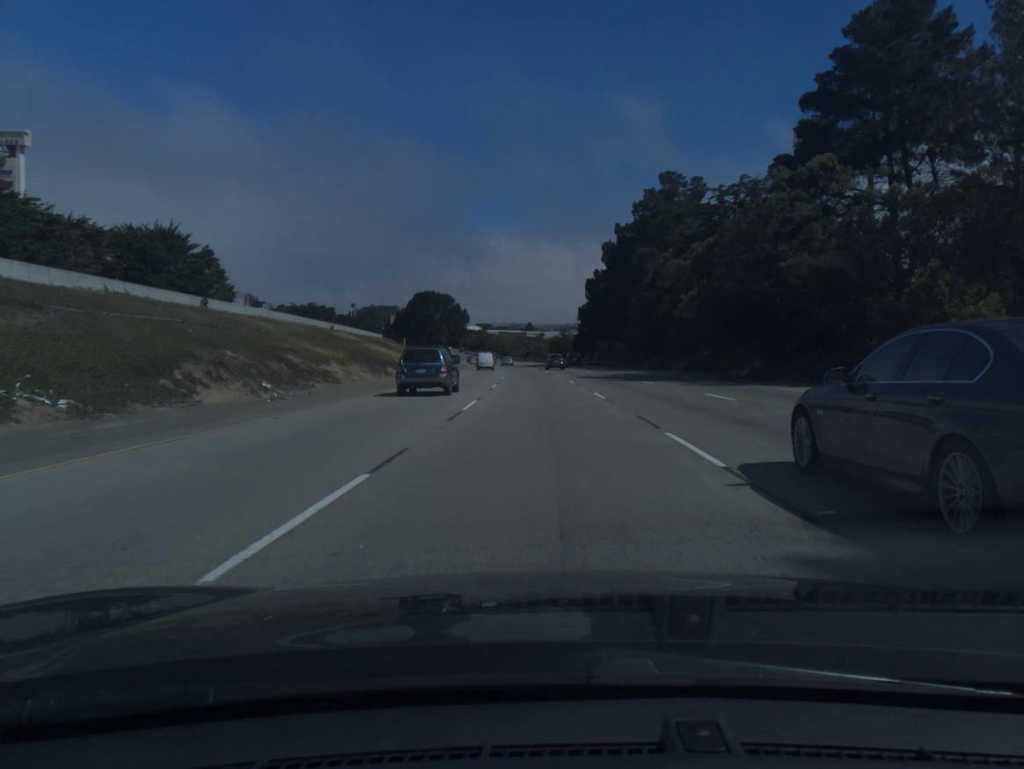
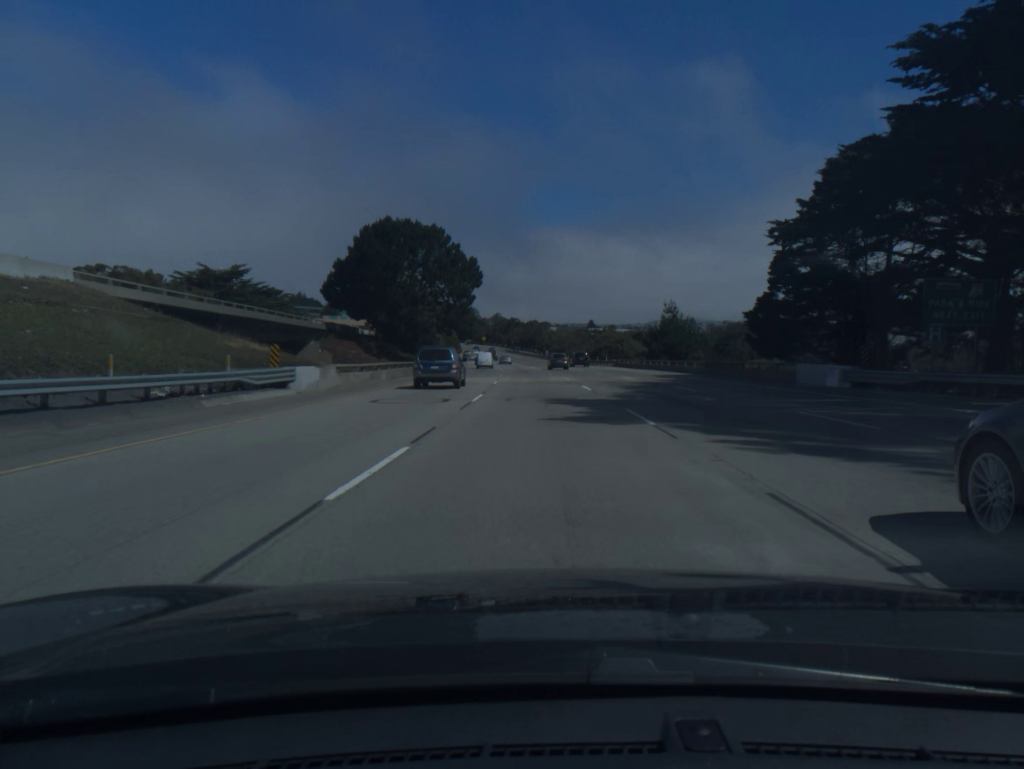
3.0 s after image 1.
(-3.7, +96.9) m; -4°
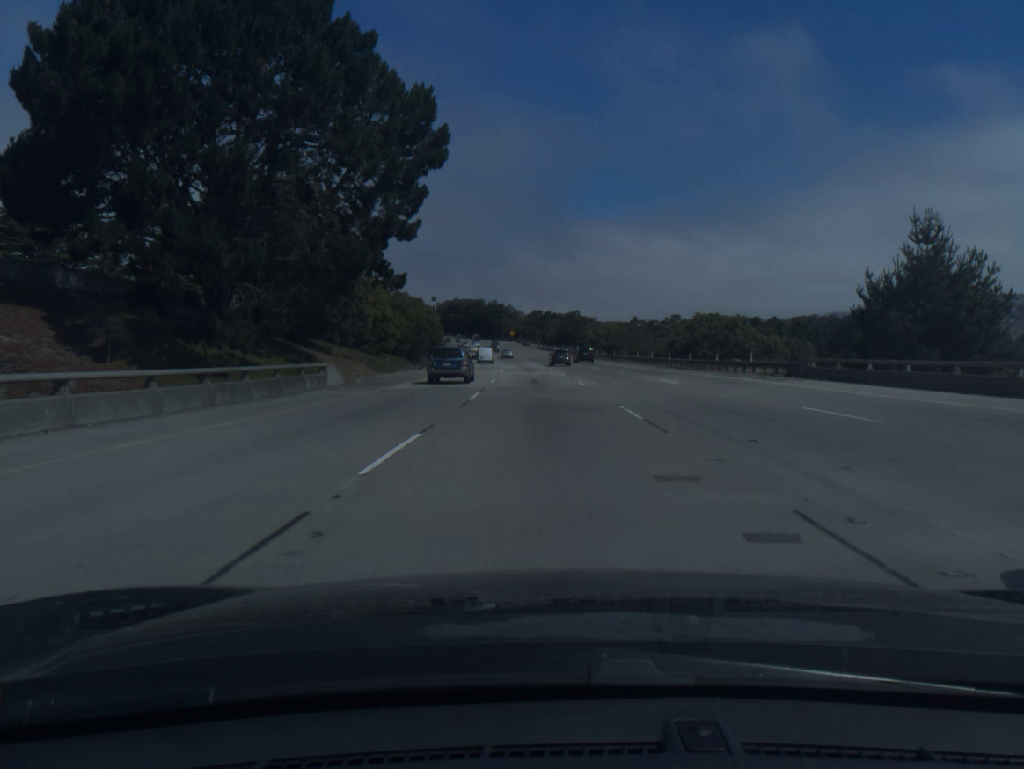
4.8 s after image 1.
(-1.3, +58.0) m; -3°
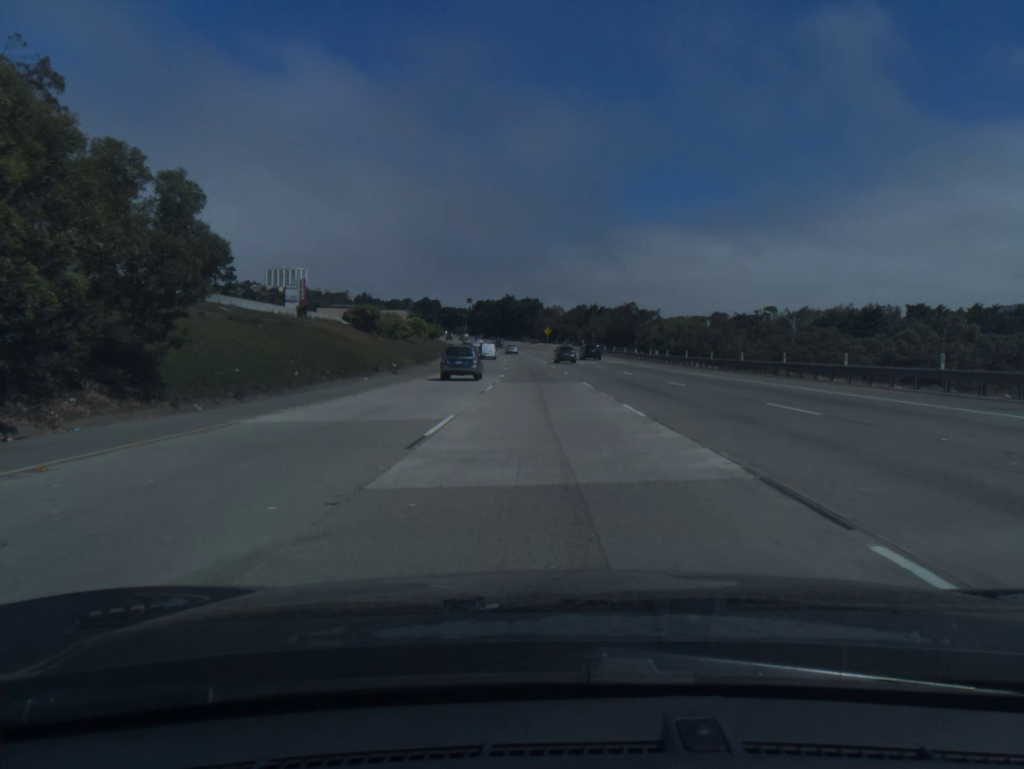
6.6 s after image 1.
(-1.5, +58.0) m; -3°
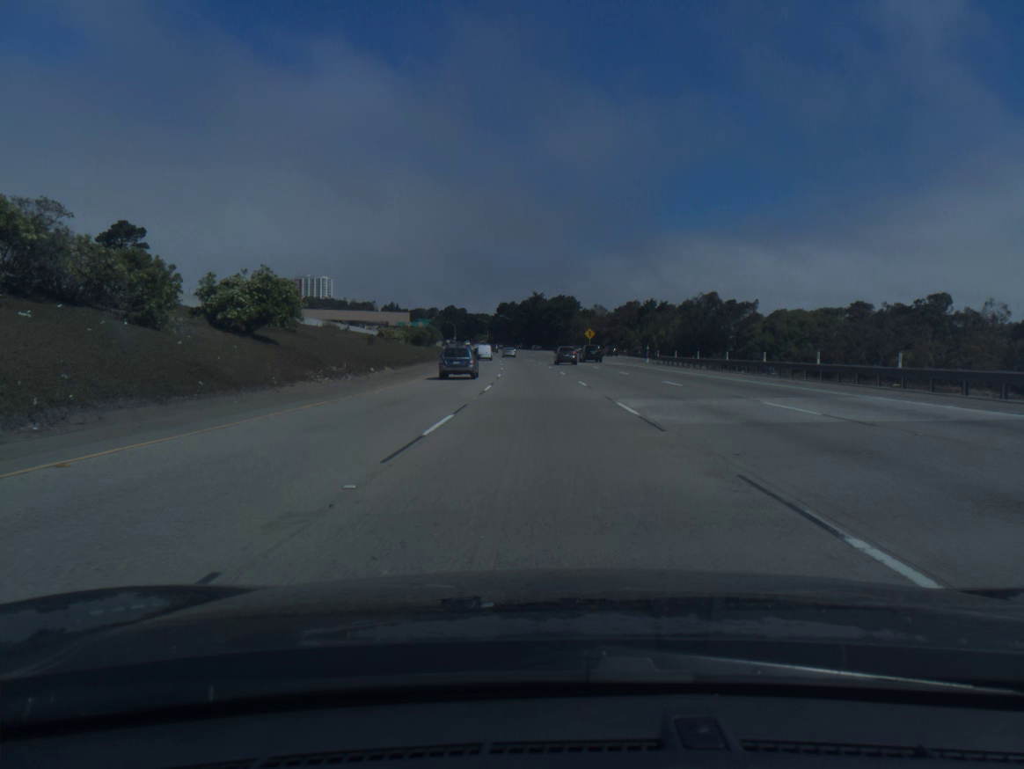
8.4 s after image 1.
(-1.1, +57.9) m; -2°
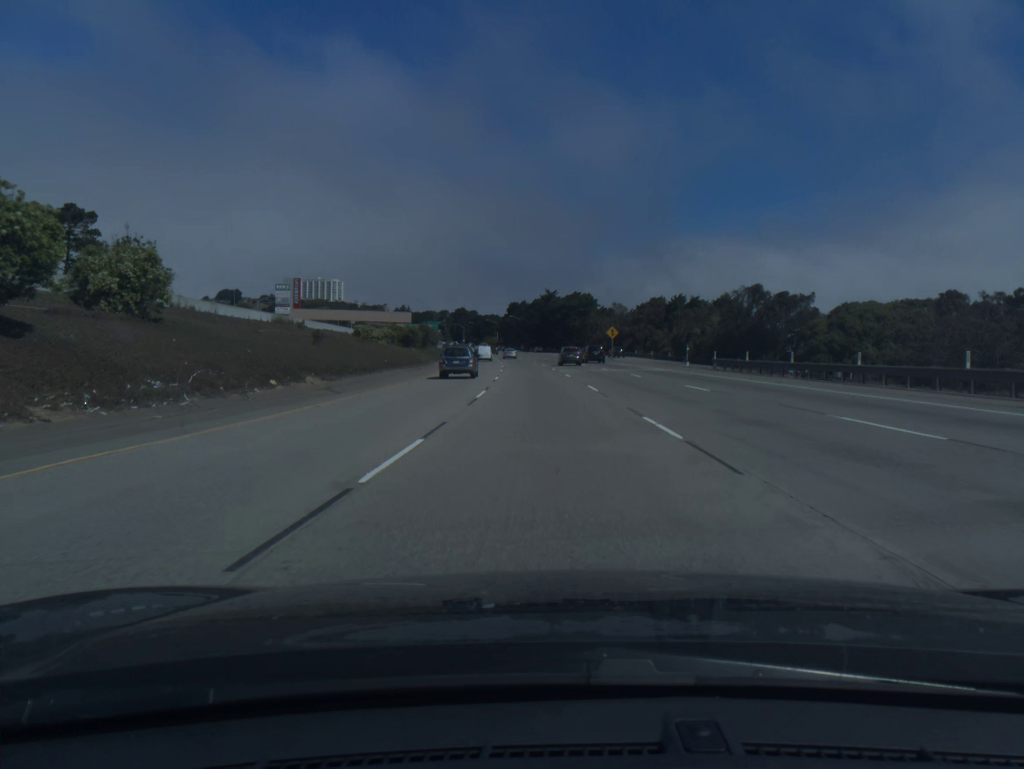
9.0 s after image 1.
(-0.2, +19.3) m; -1°
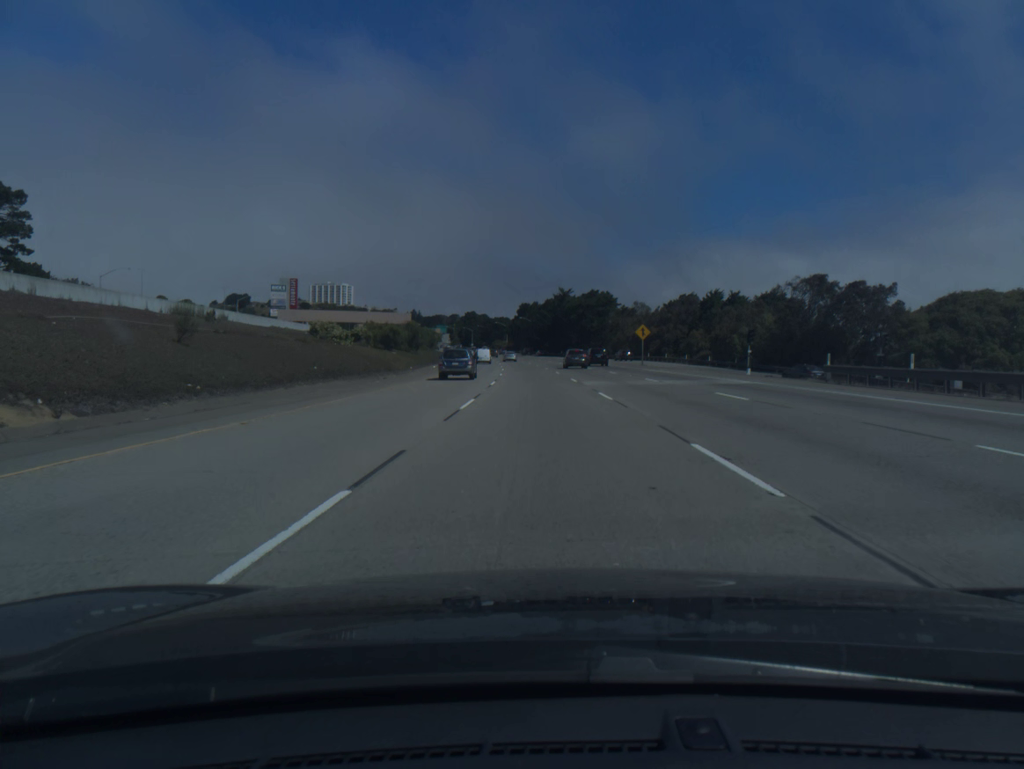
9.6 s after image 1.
(-0.2, +19.2) m; -1°
